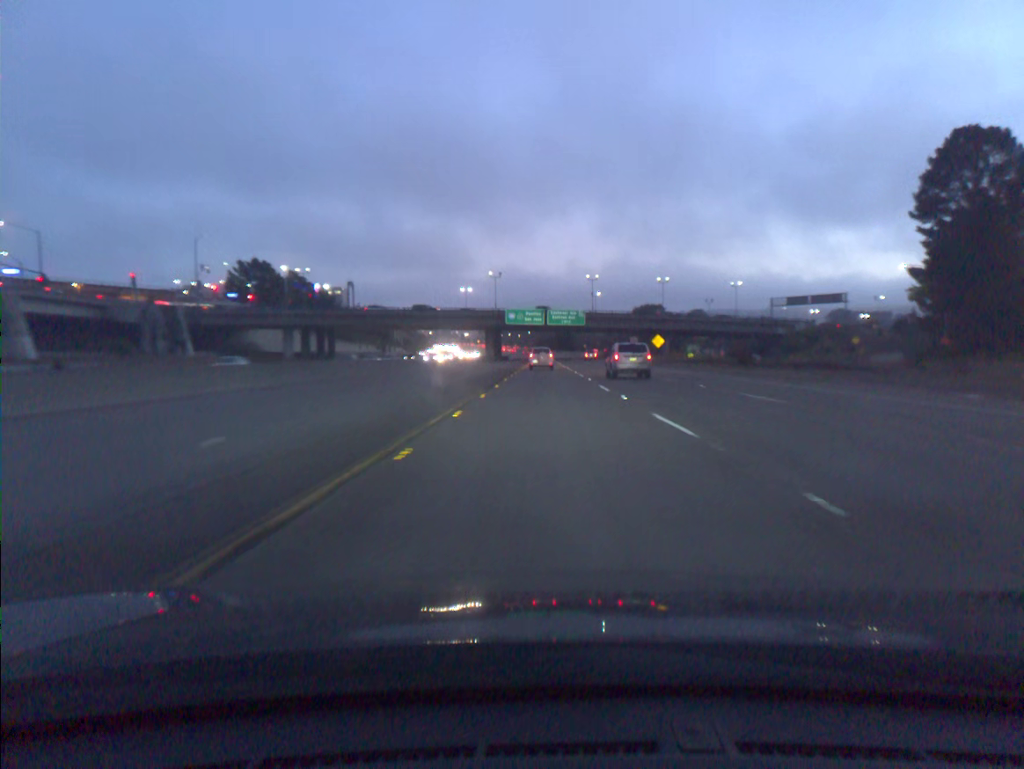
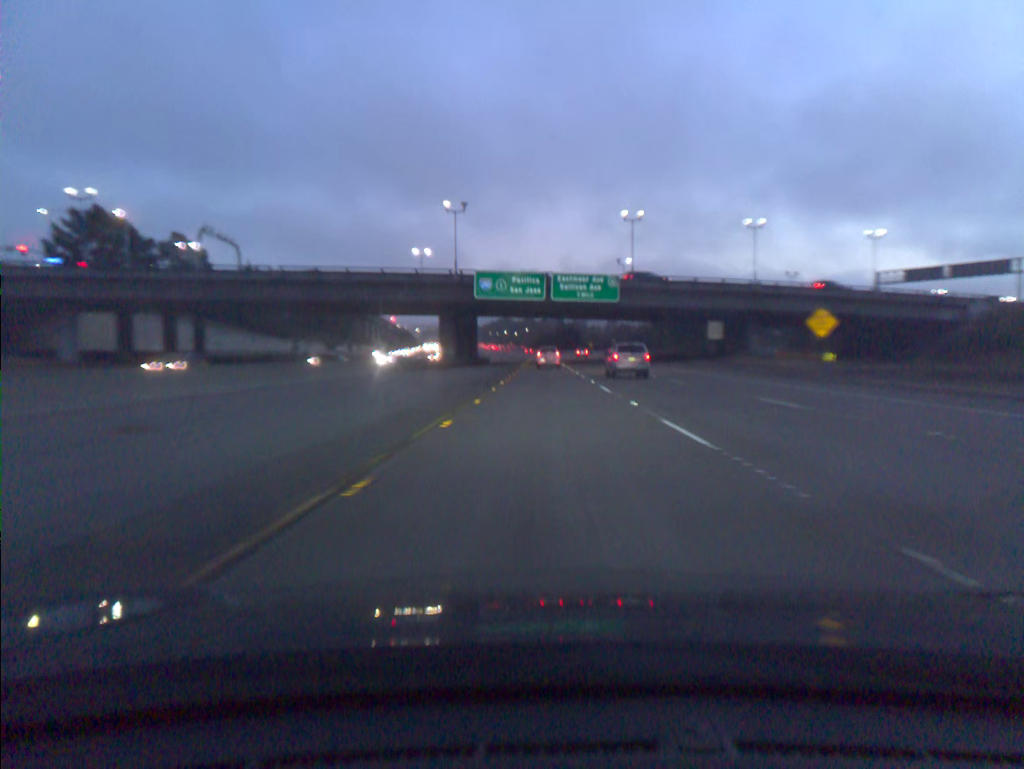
(+0.1, +61.2) m; 0°
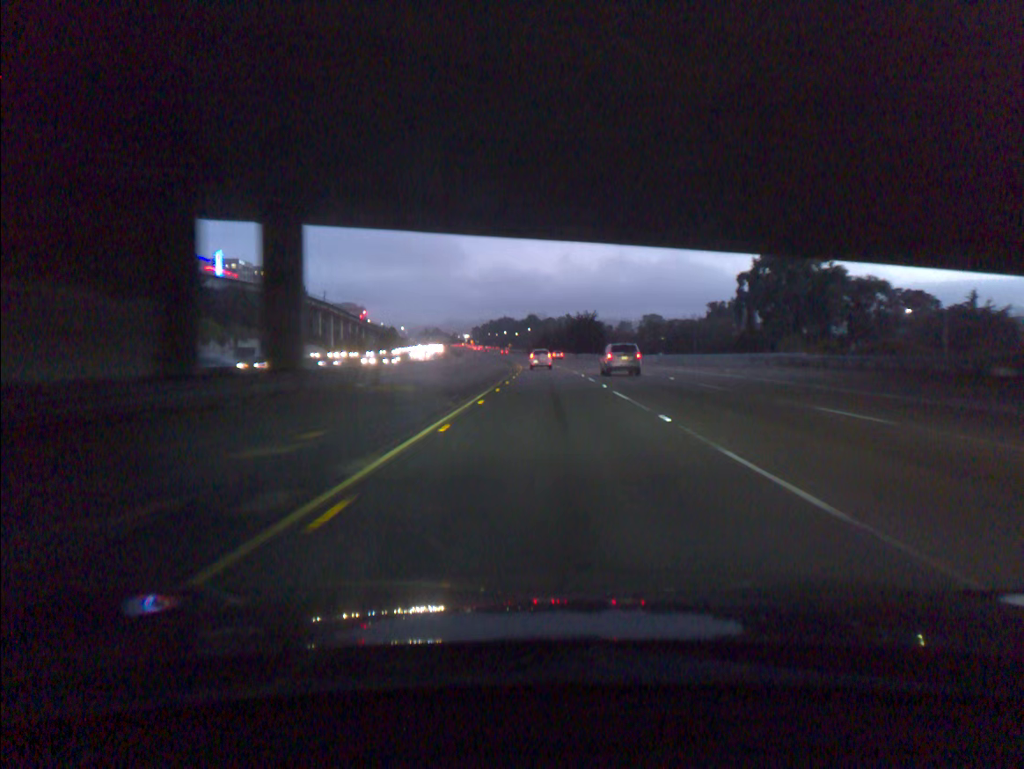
(-0.1, +77.2) m; 0°
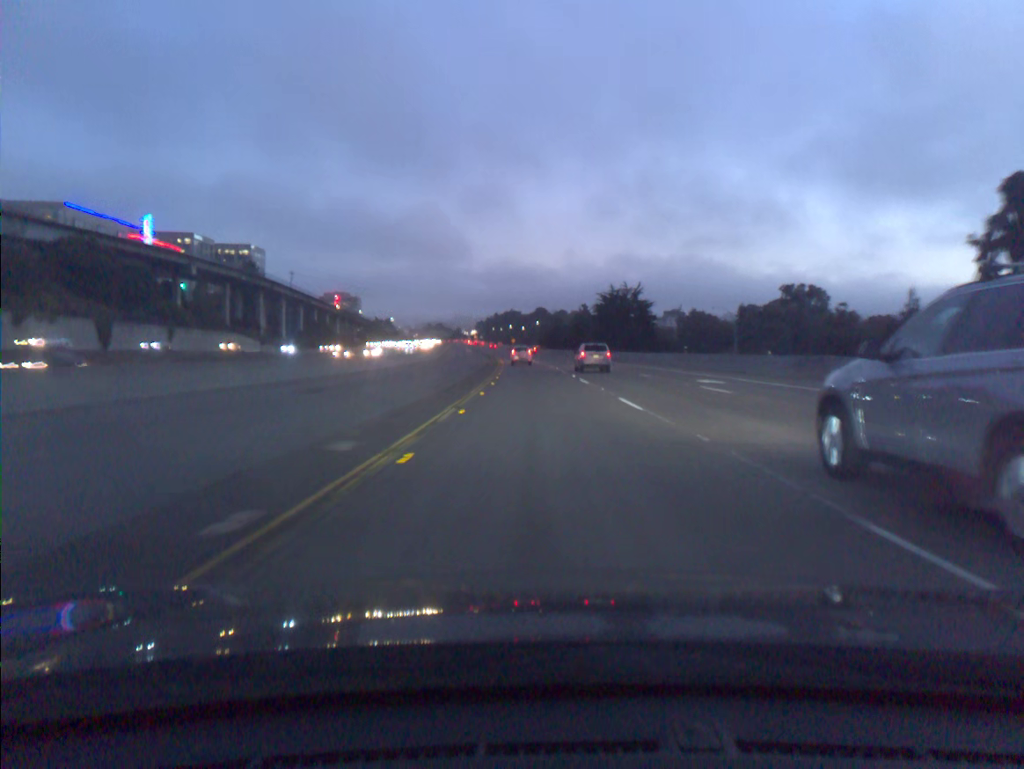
(-0.1, +61.5) m; -1°
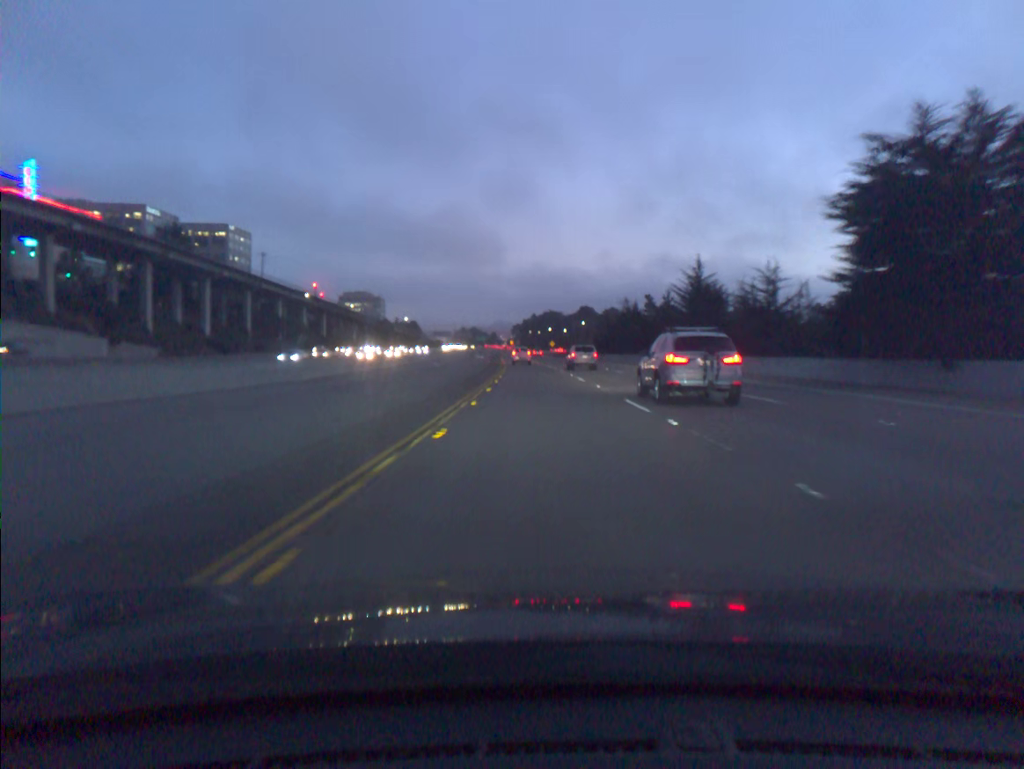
(-2.4, +76.8) m; -3°
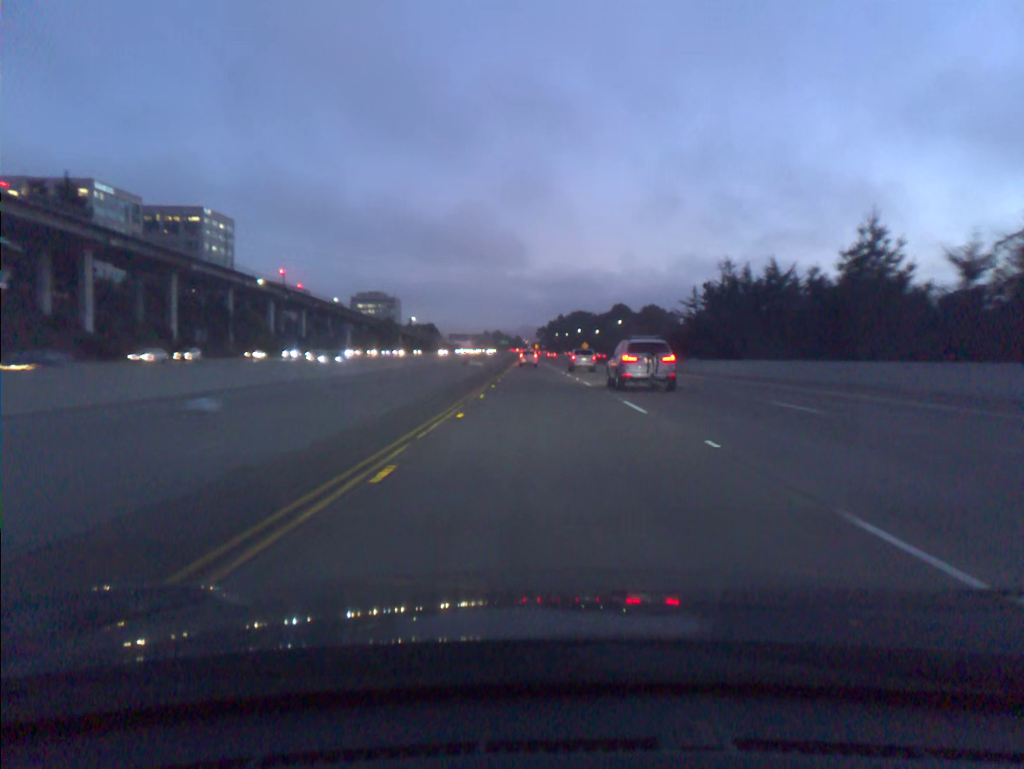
(-0.7, +47.0) m; -2°
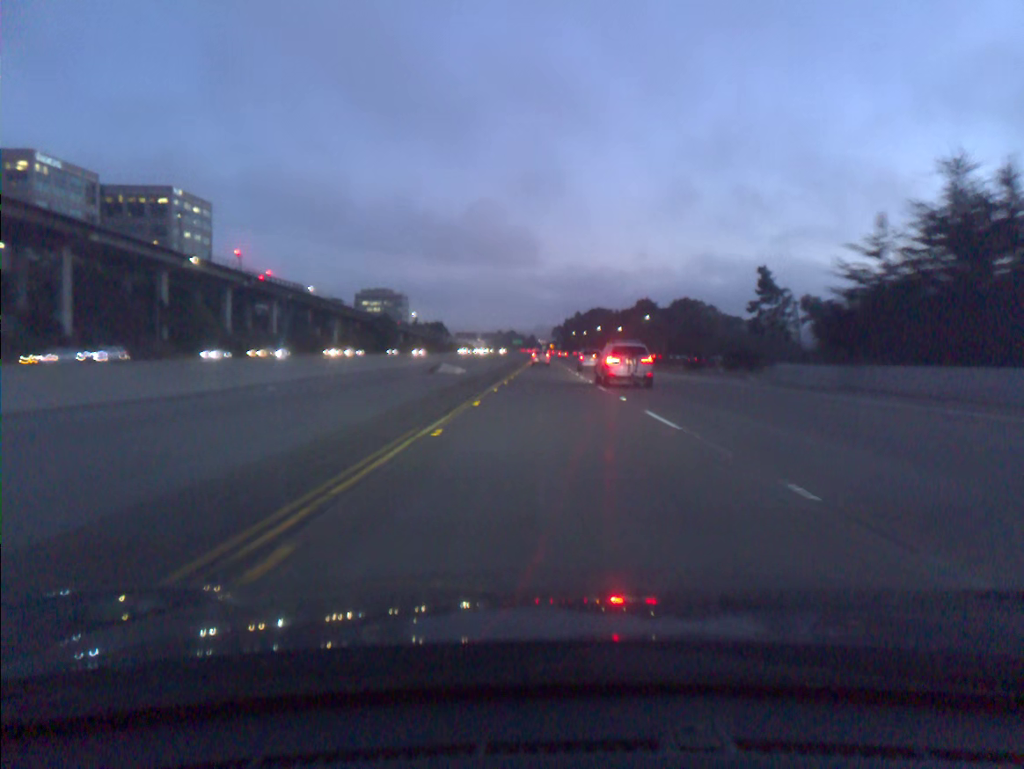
(-0.3, +31.9) m; -1°
